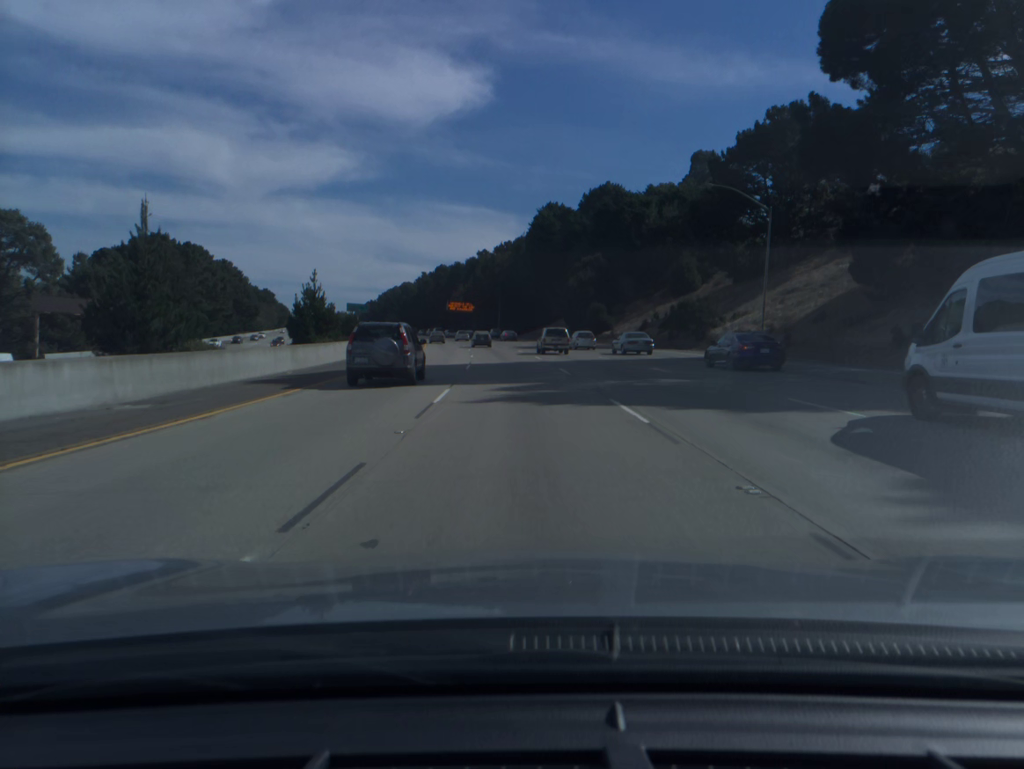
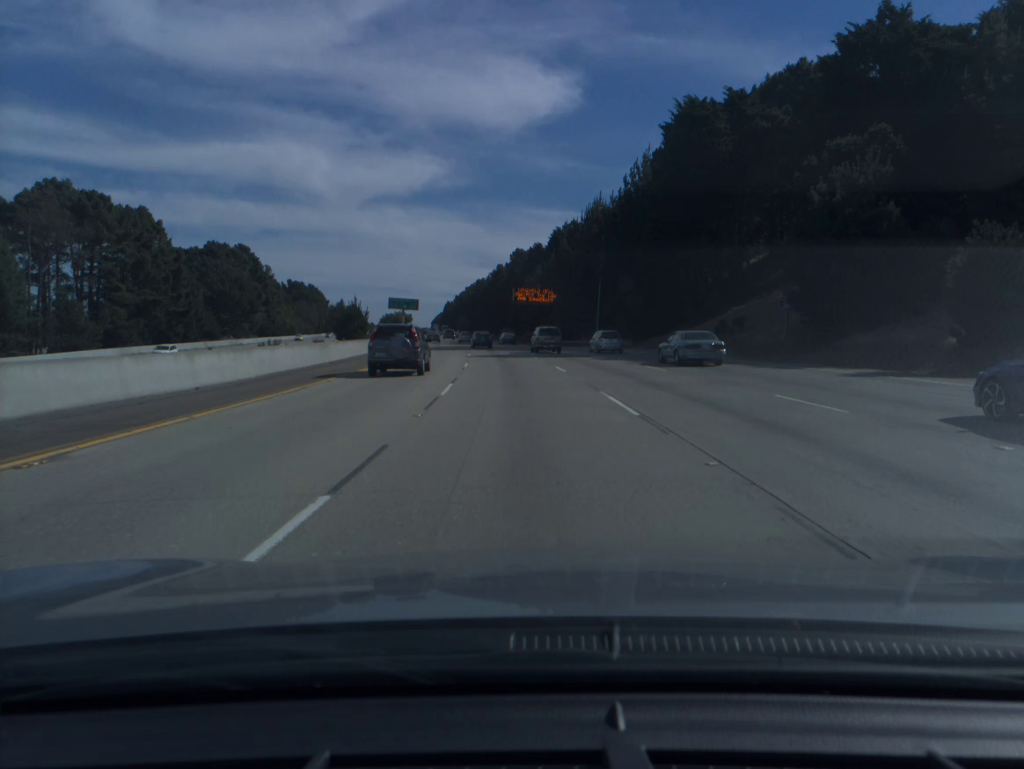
(-3.7, +71.5) m; -6°
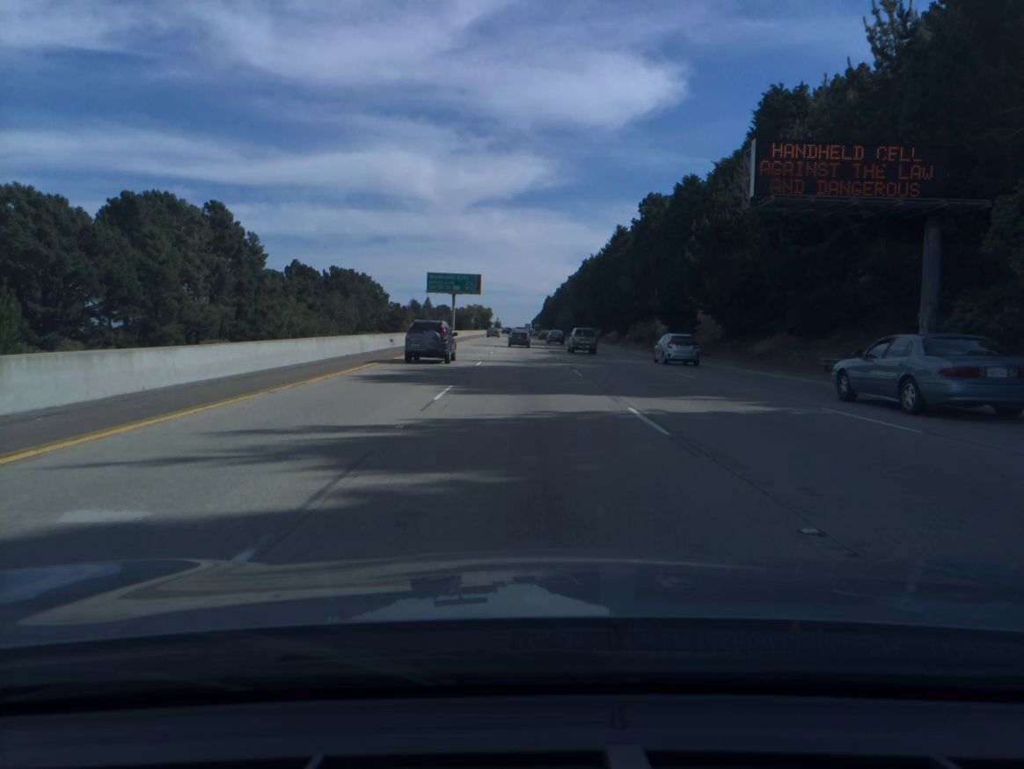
(-6.3, +89.2) m; -8°
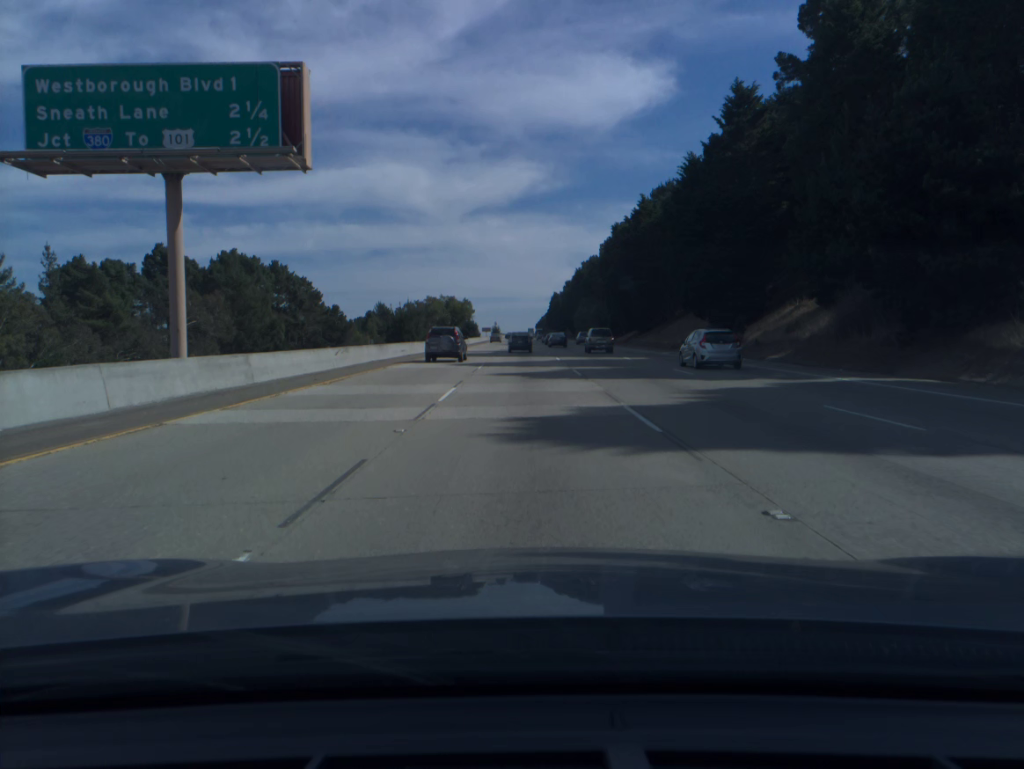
(-0.8, +87.7) m; 0°
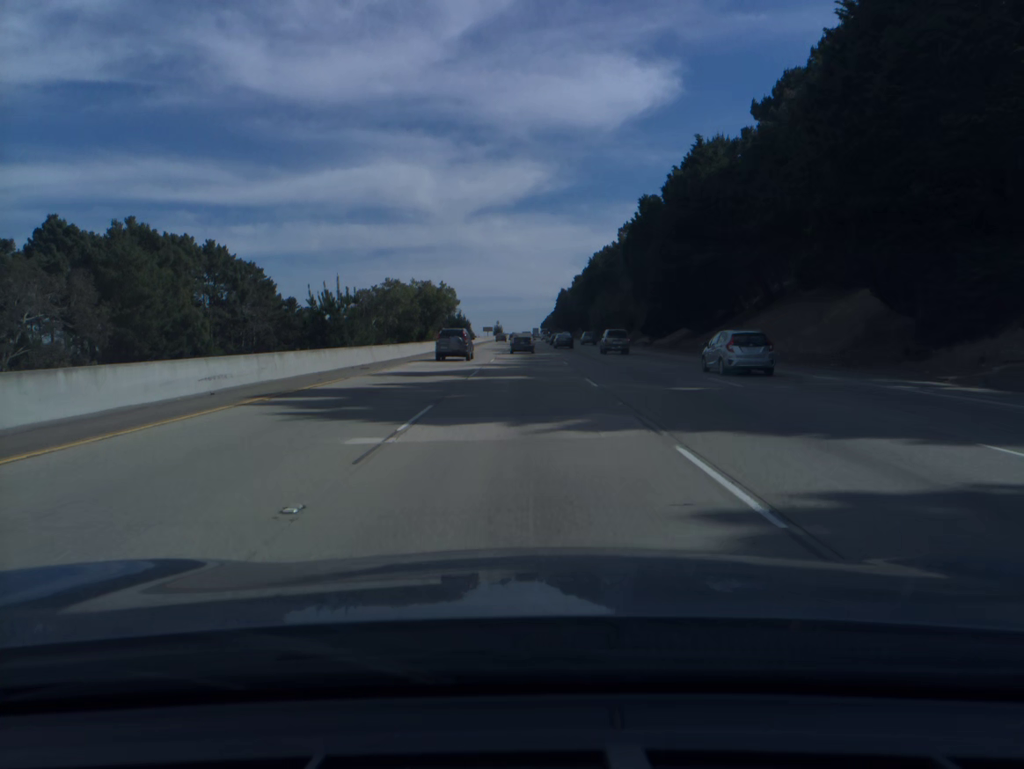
(-0.1, +34.3) m; 0°
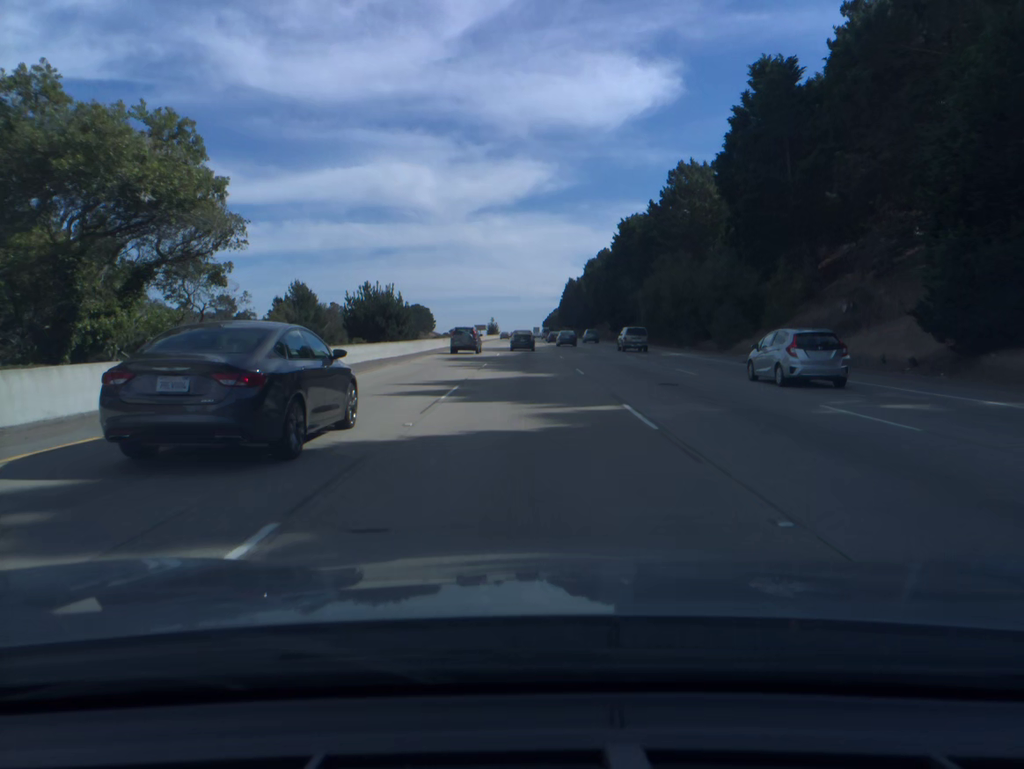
(-0.1, +67.8) m; 0°
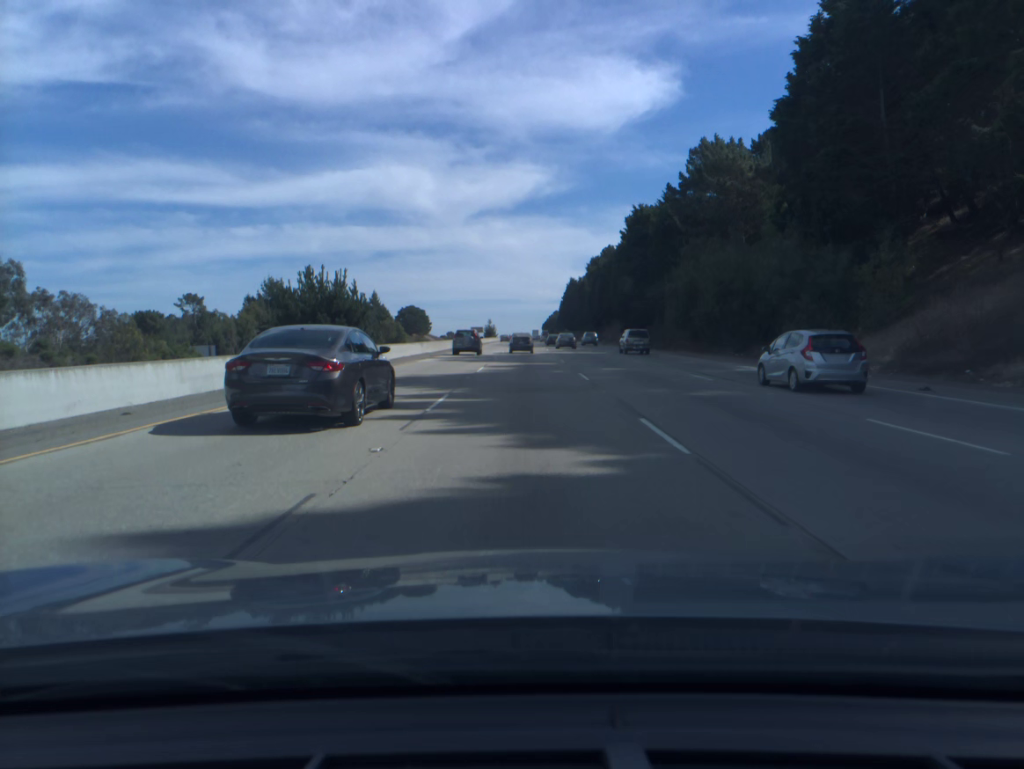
(0.0, +16.9) m; 0°
